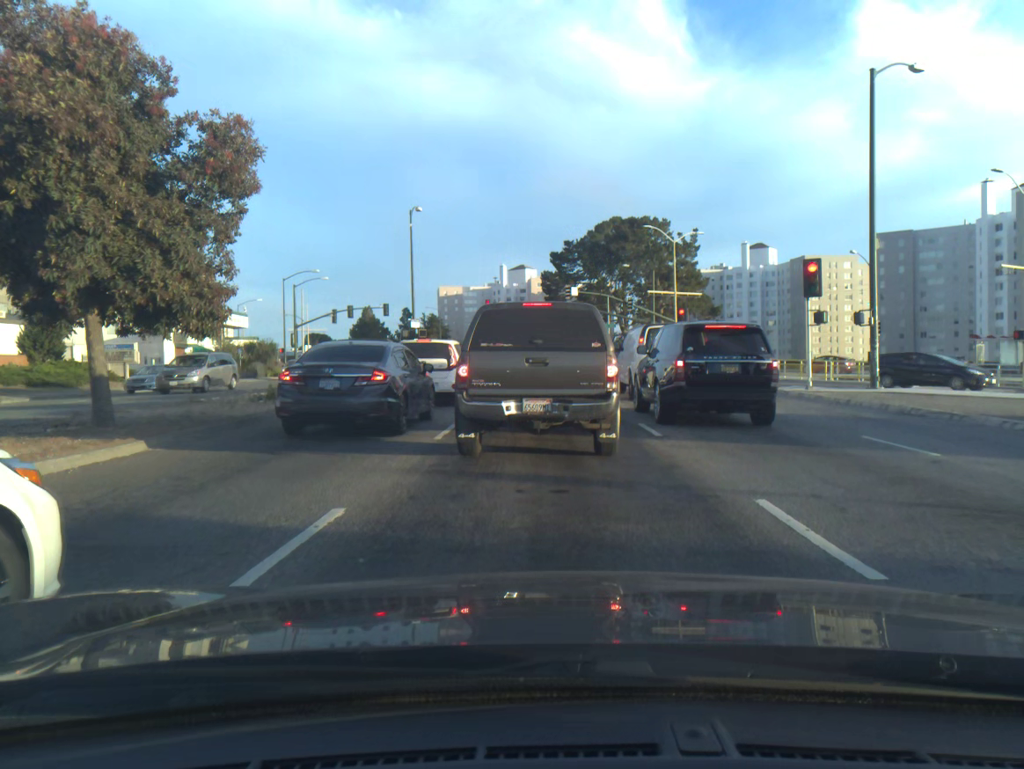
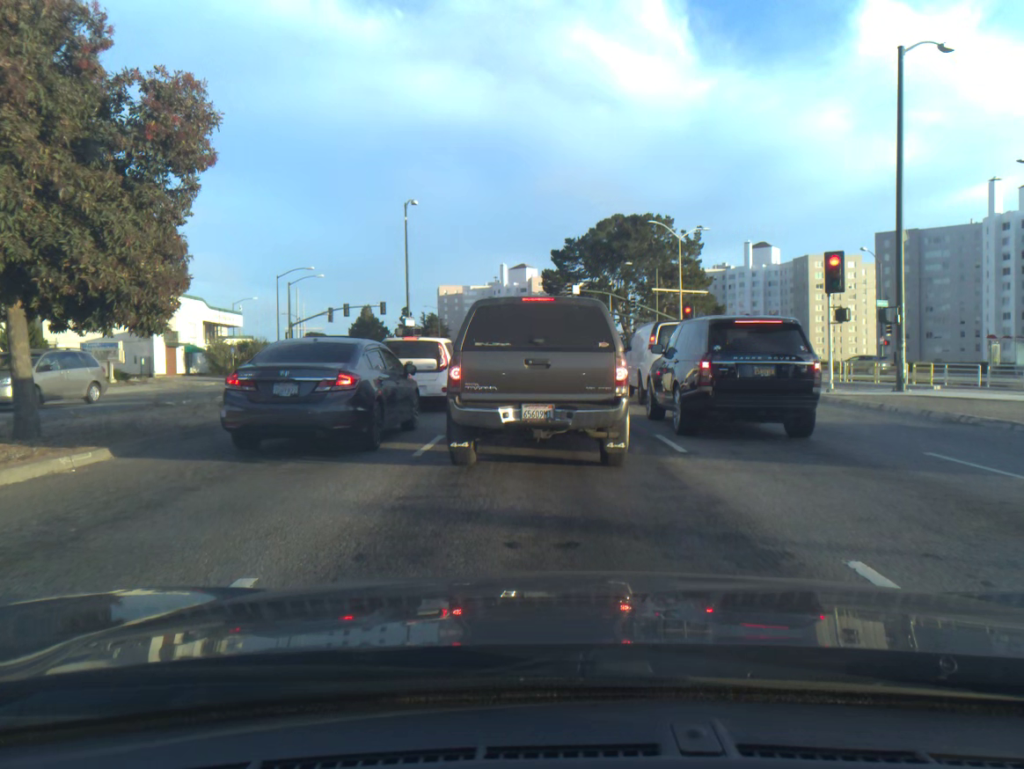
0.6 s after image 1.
(0.0, +2.0) m; 0°
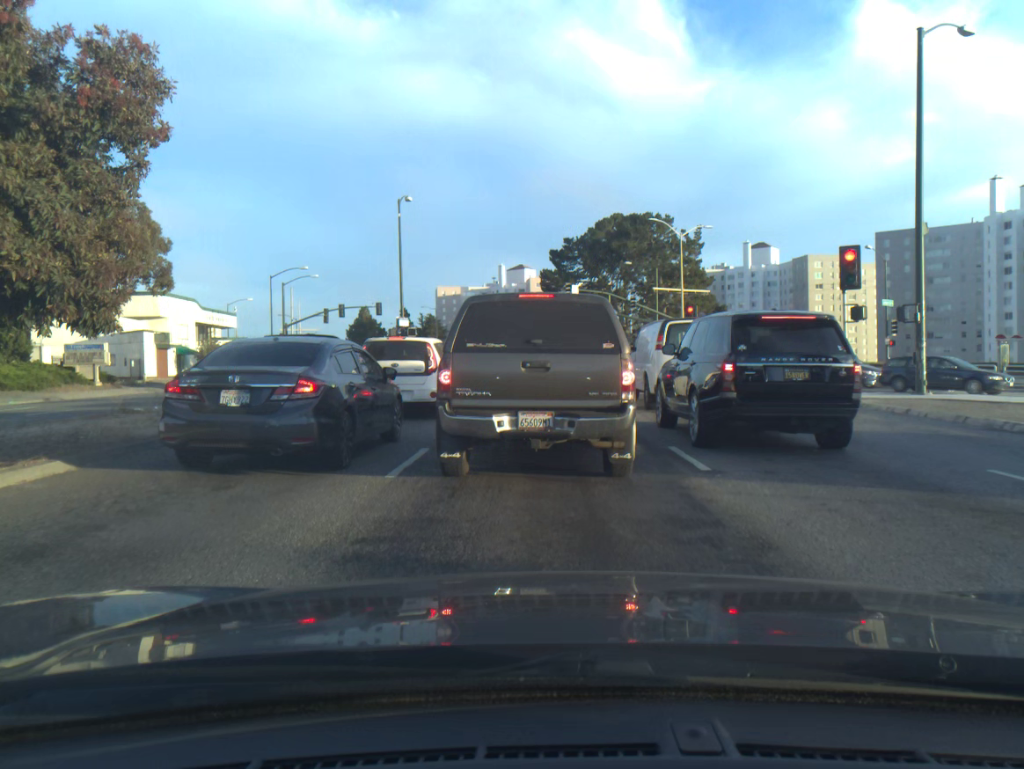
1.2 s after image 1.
(0.0, +1.5) m; 0°
